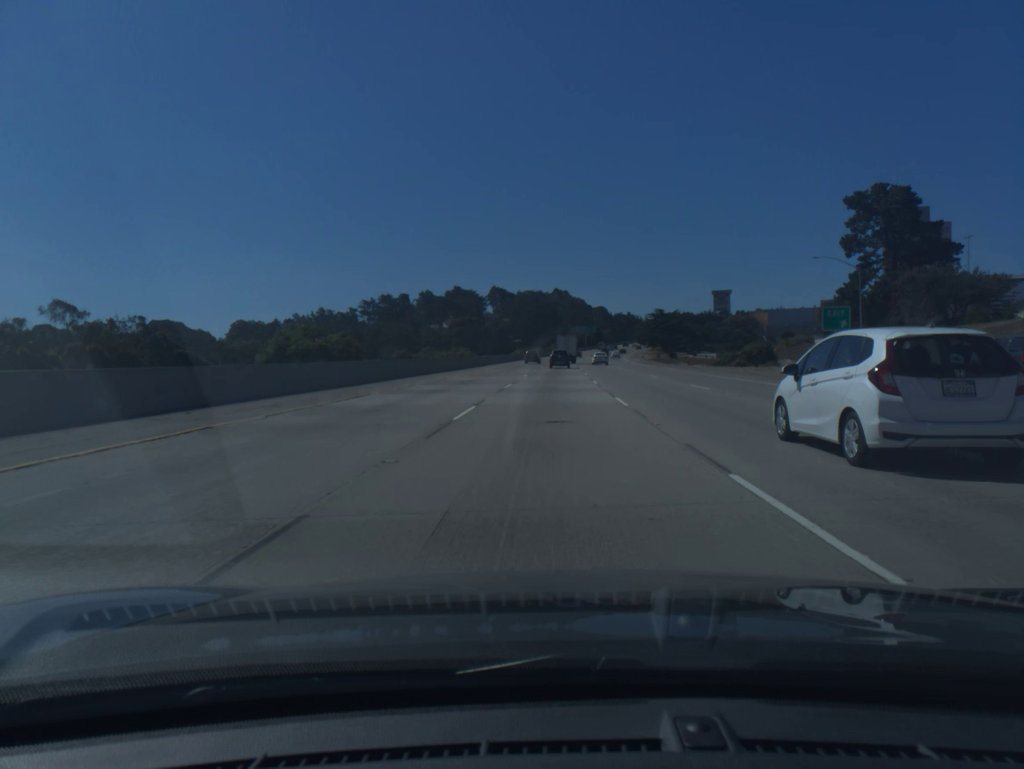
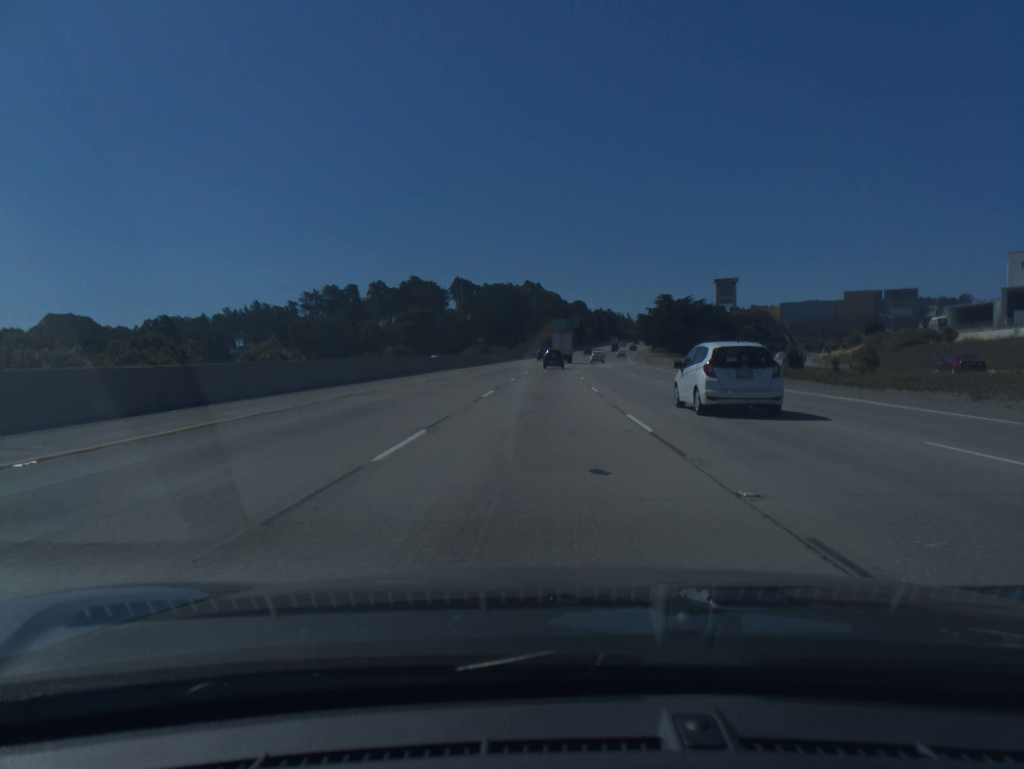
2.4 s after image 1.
(+1.2, +64.5) m; +2°
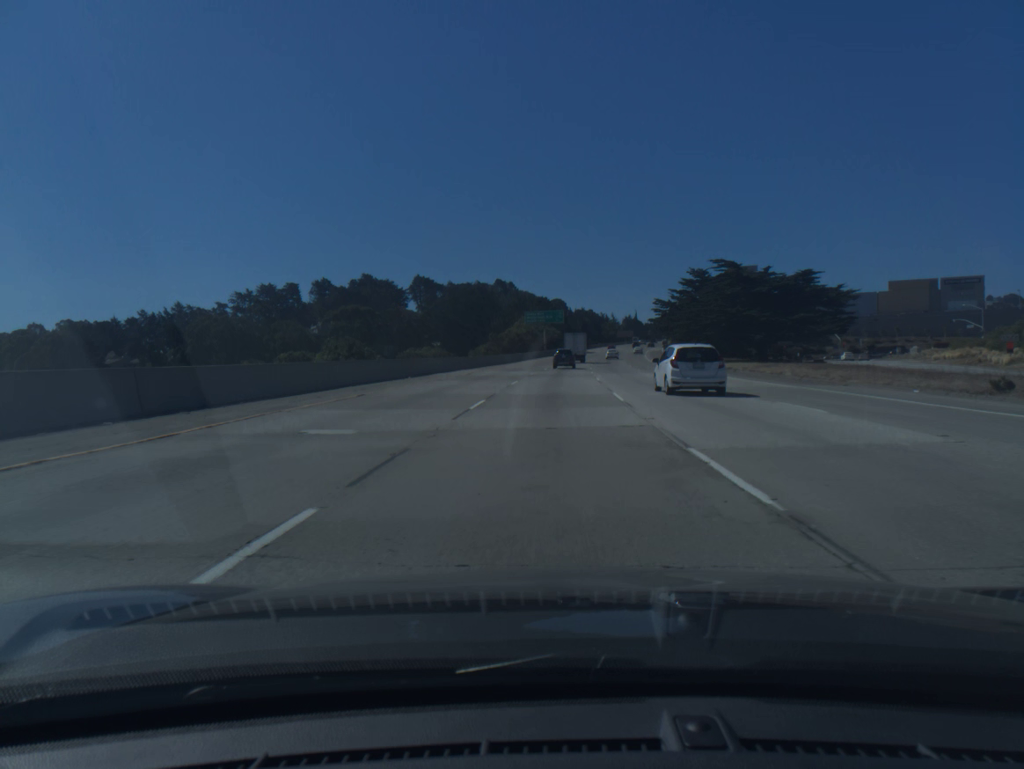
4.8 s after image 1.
(+0.8, +64.9) m; +2°
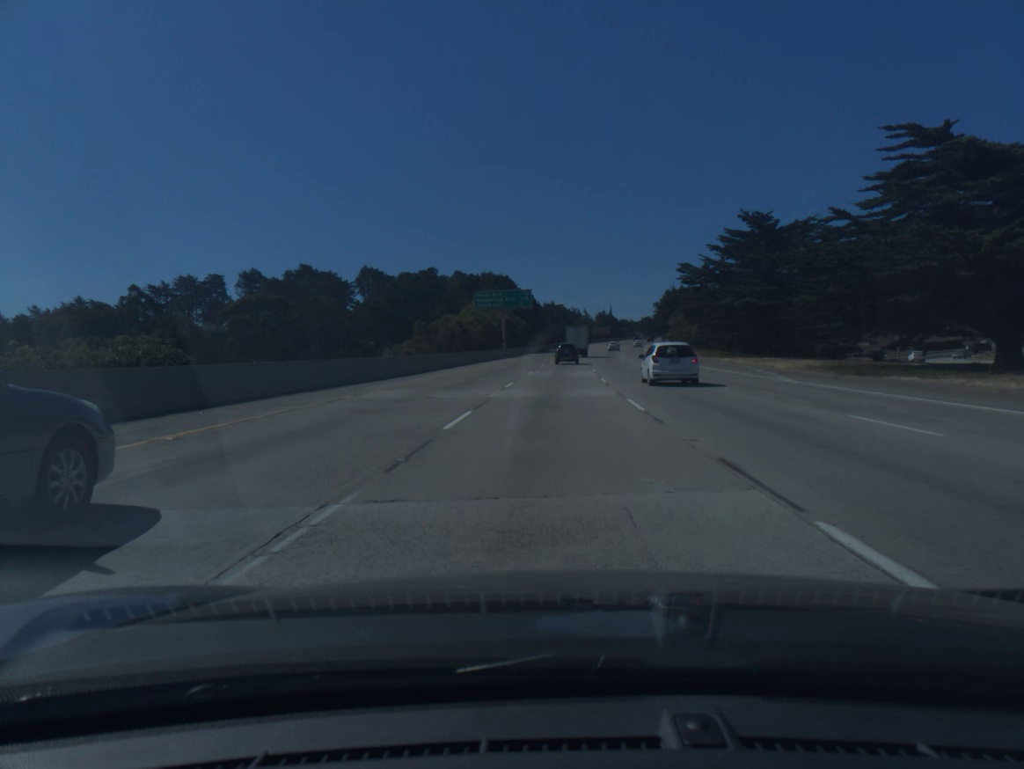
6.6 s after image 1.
(+1.0, +48.6) m; +2°
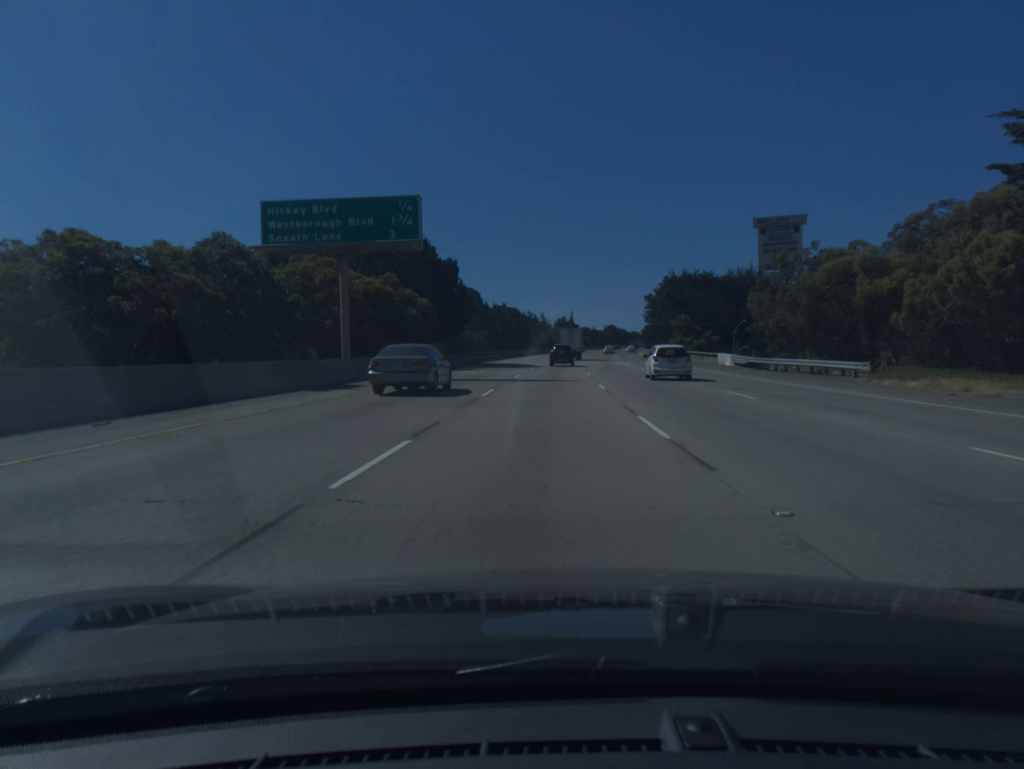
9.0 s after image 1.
(+1.9, +63.9) m; +3°
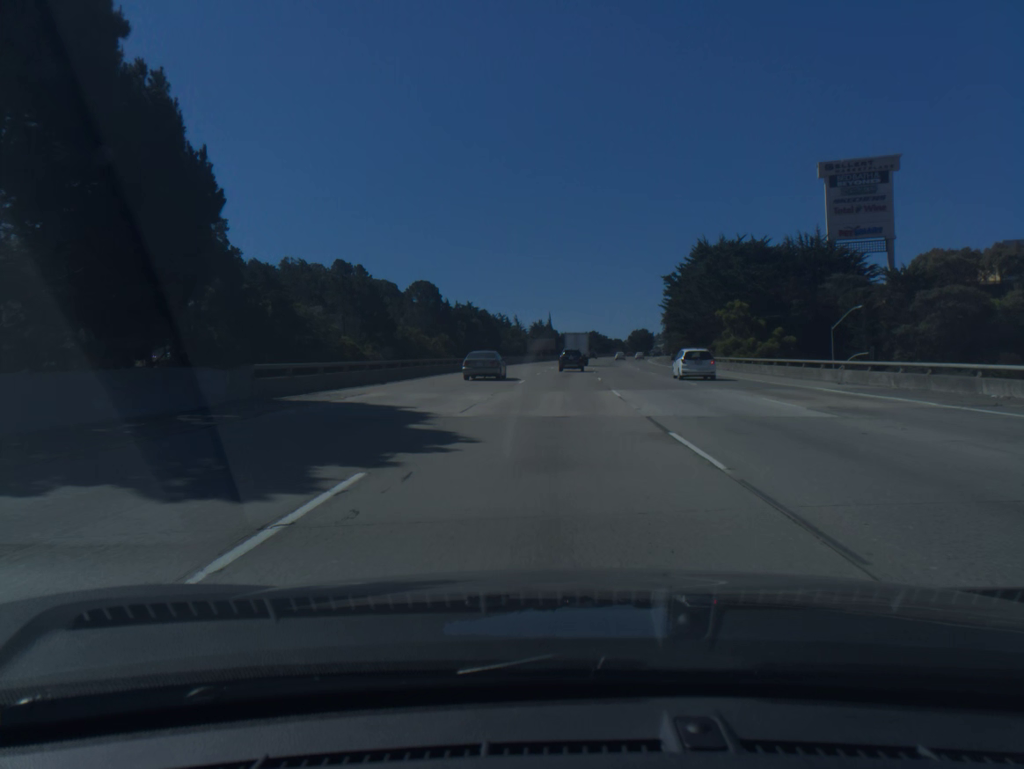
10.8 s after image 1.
(+0.8, +46.9) m; +2°
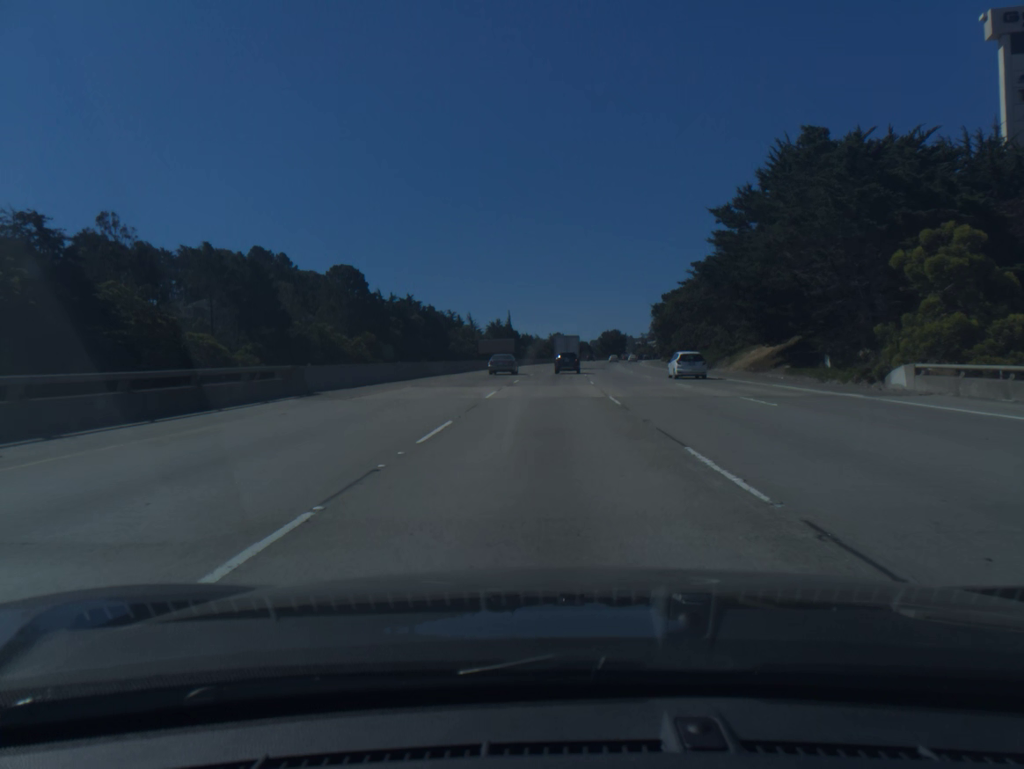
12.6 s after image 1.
(+1.1, +46.0) m; +3°
